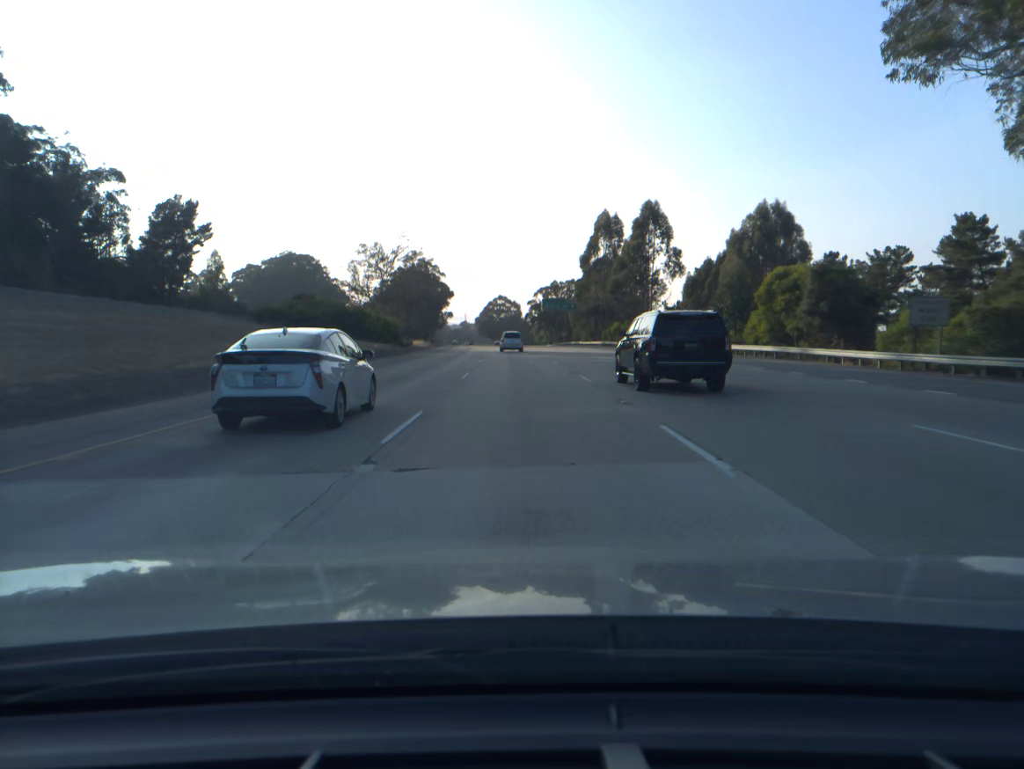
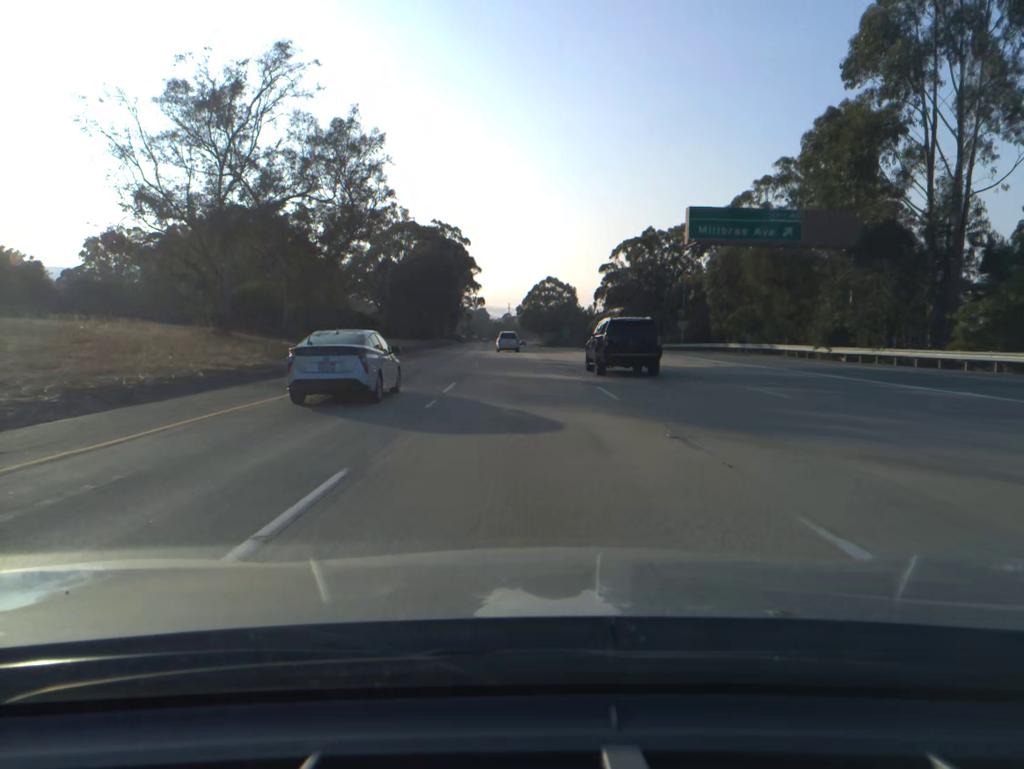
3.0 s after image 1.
(-2.8, +93.8) m; -4°
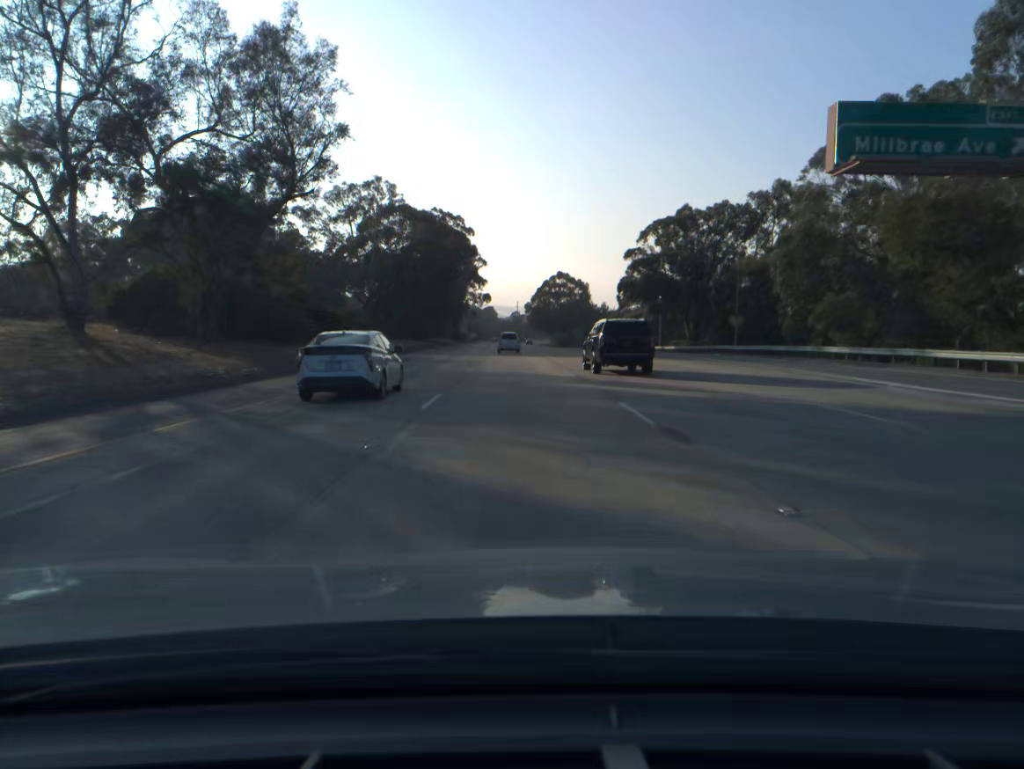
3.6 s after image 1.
(-0.1, +18.9) m; -1°
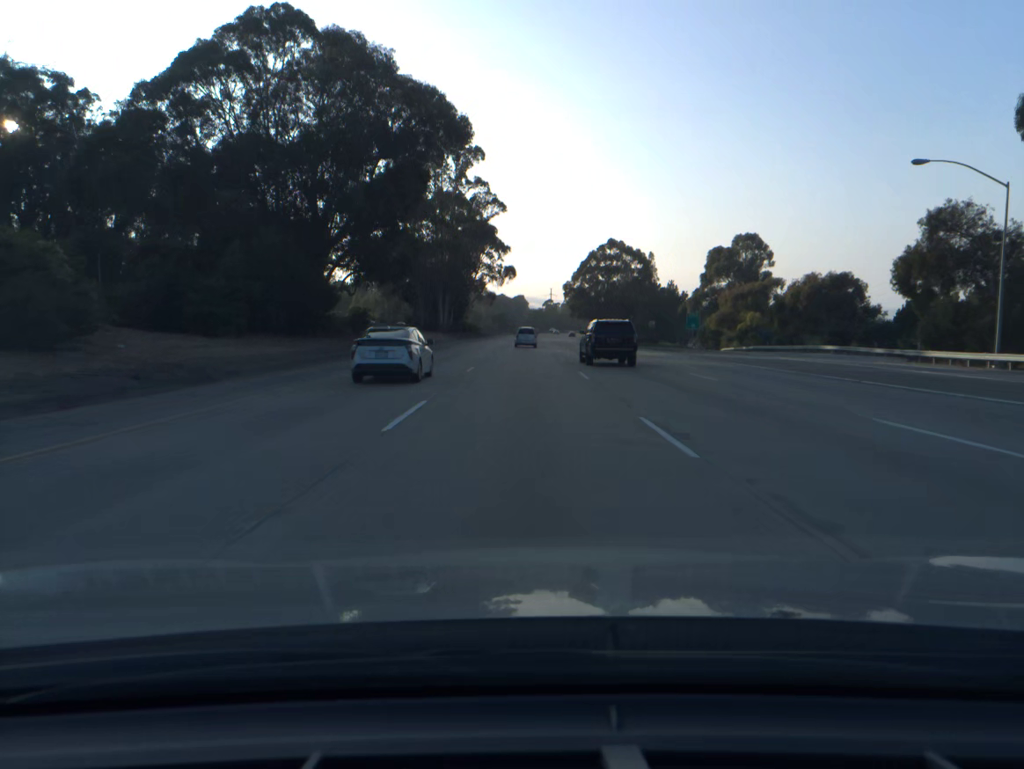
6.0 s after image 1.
(-1.7, +76.0) m; -2°
